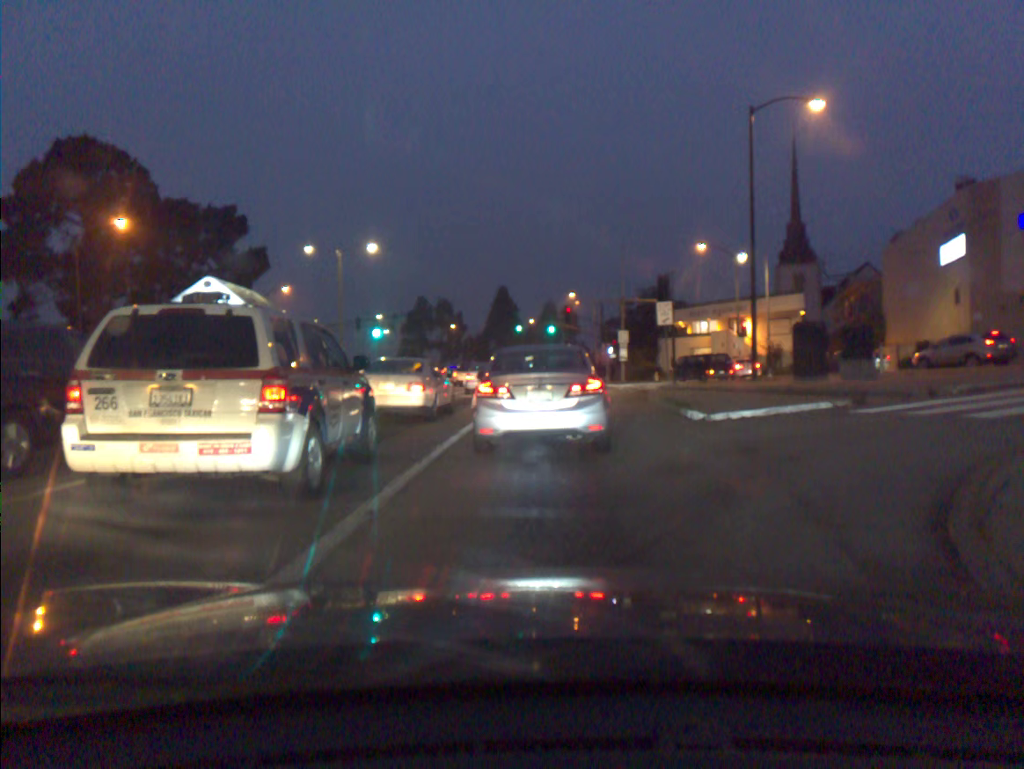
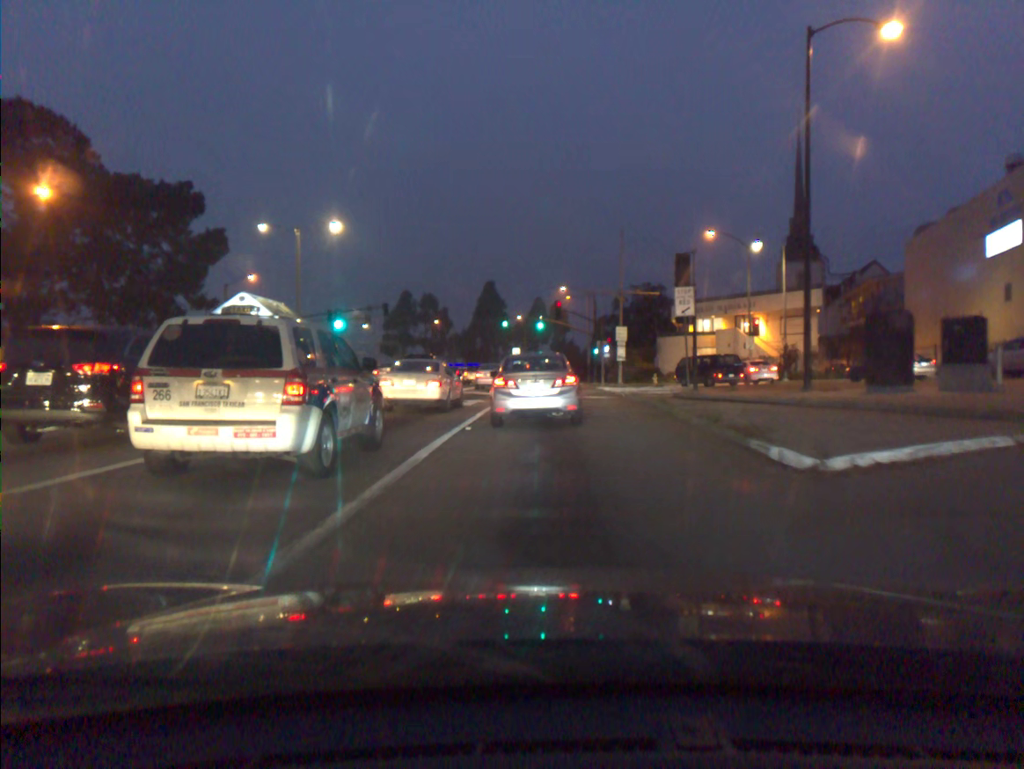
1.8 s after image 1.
(+0.1, +6.3) m; +1°
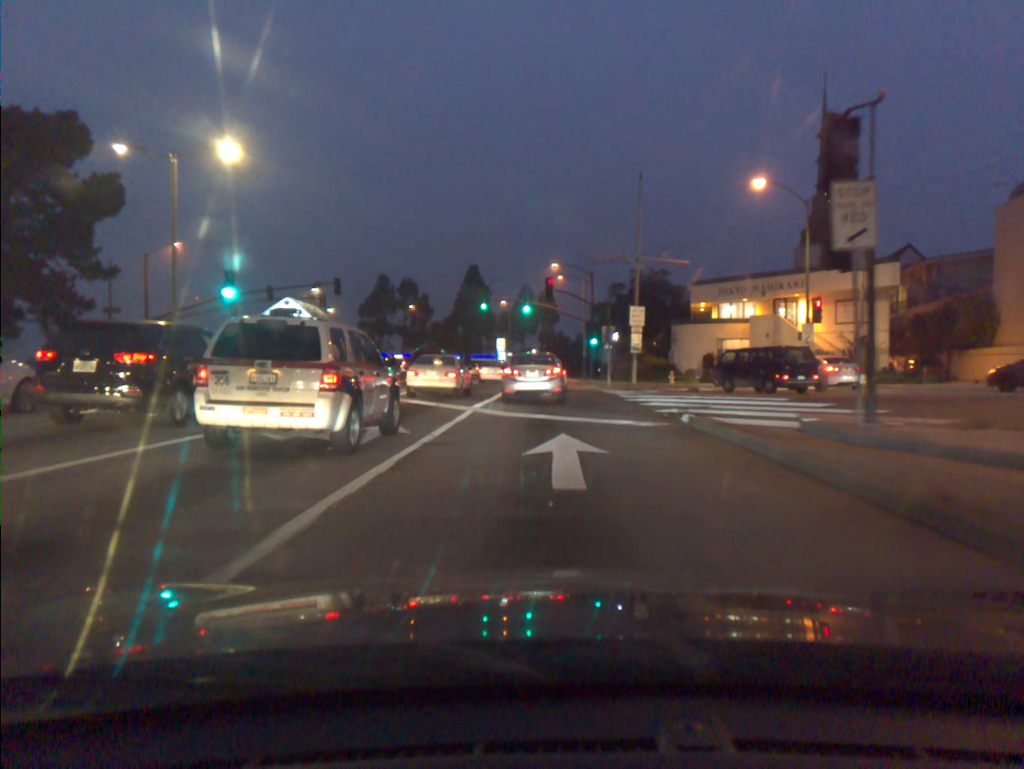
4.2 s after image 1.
(+0.1, +13.9) m; +1°
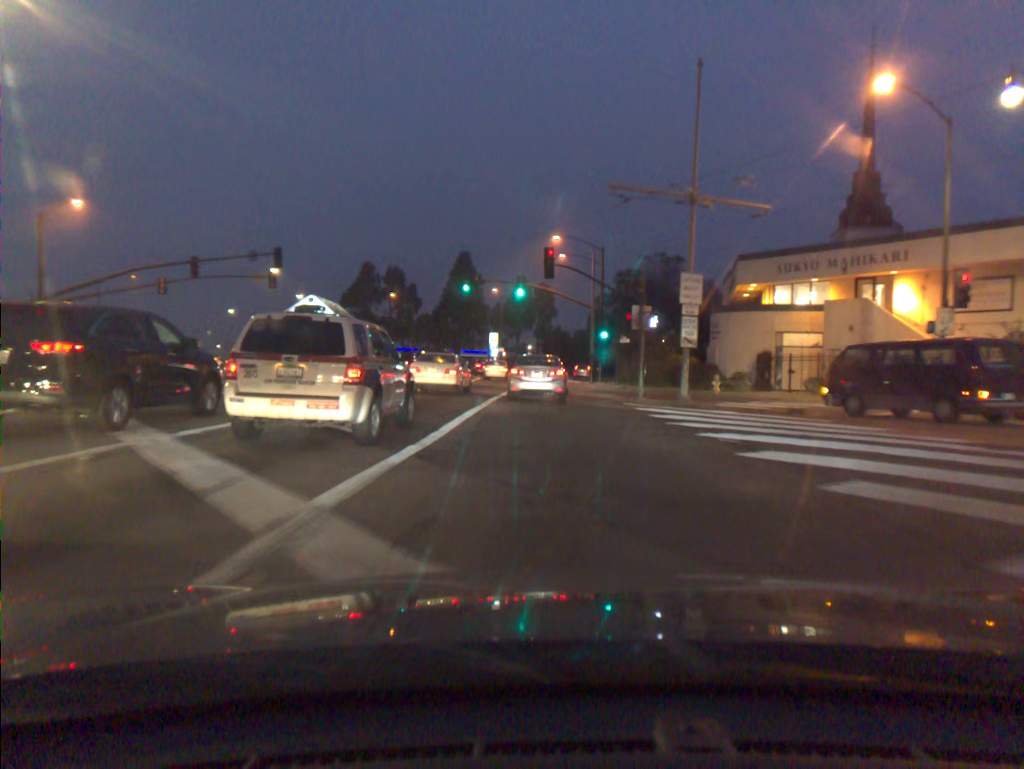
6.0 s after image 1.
(0.0, +13.6) m; 0°
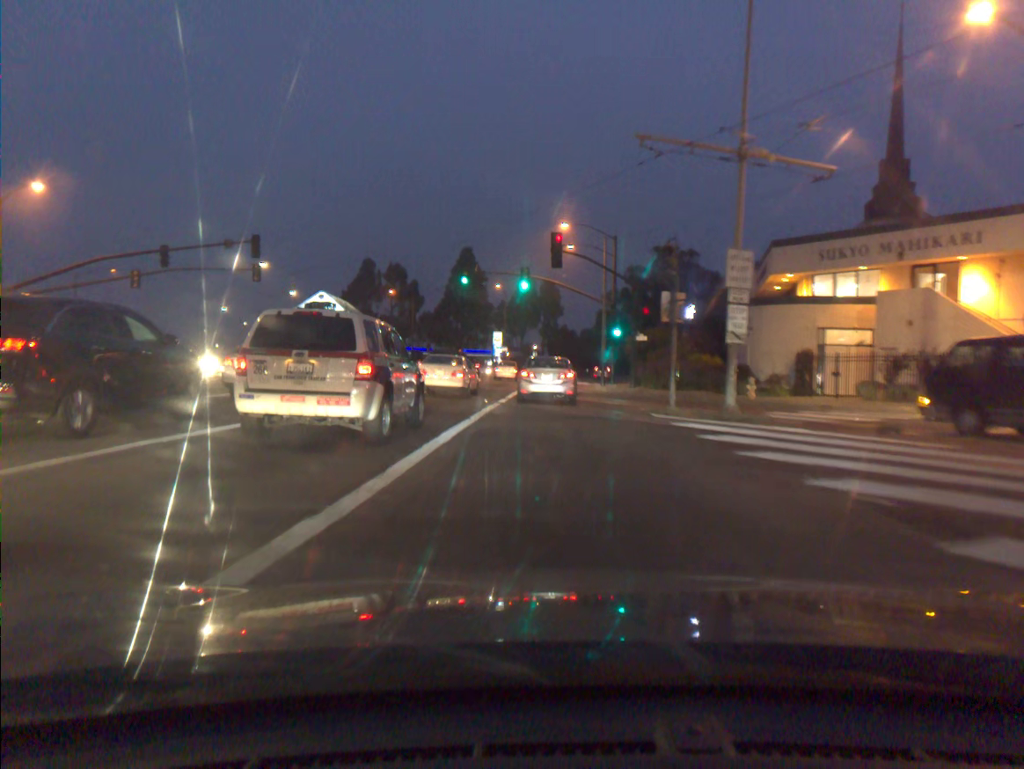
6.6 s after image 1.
(0.0, +4.9) m; -1°
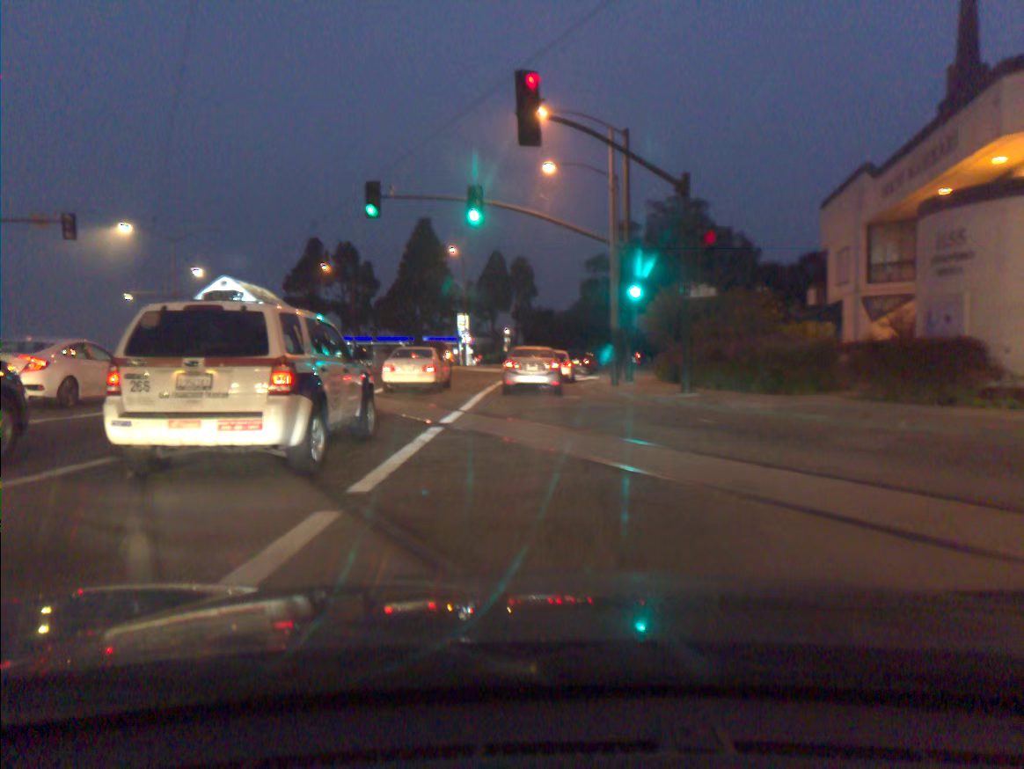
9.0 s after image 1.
(+0.4, +20.0) m; +2°
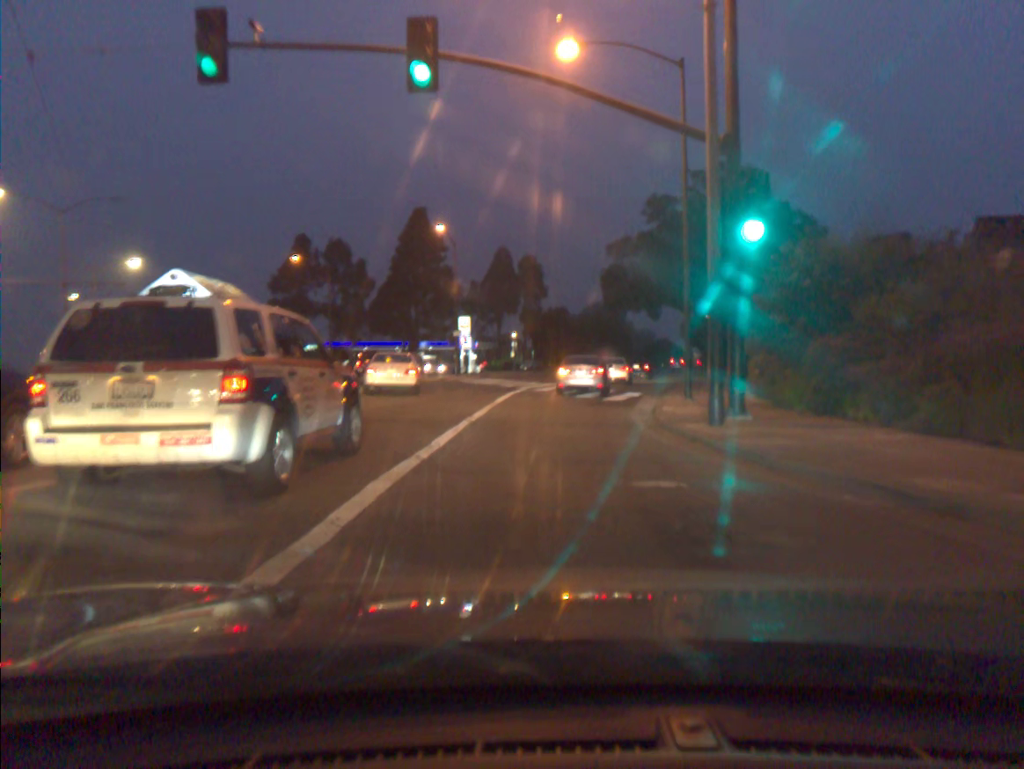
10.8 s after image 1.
(-0.2, +14.7) m; -2°
